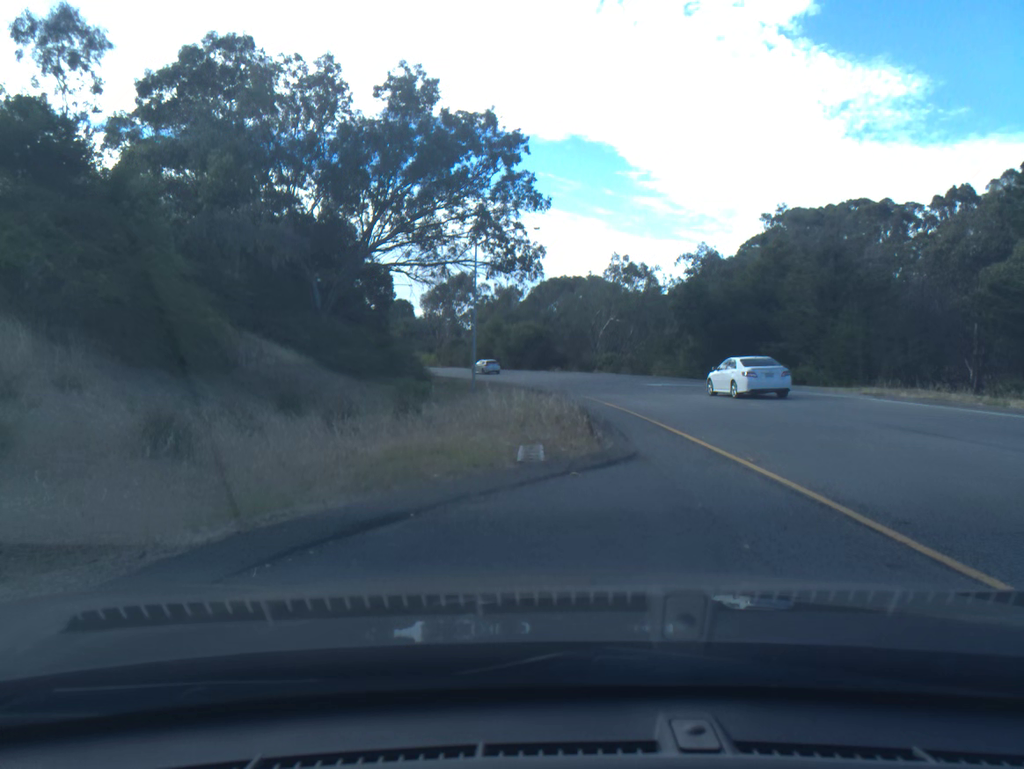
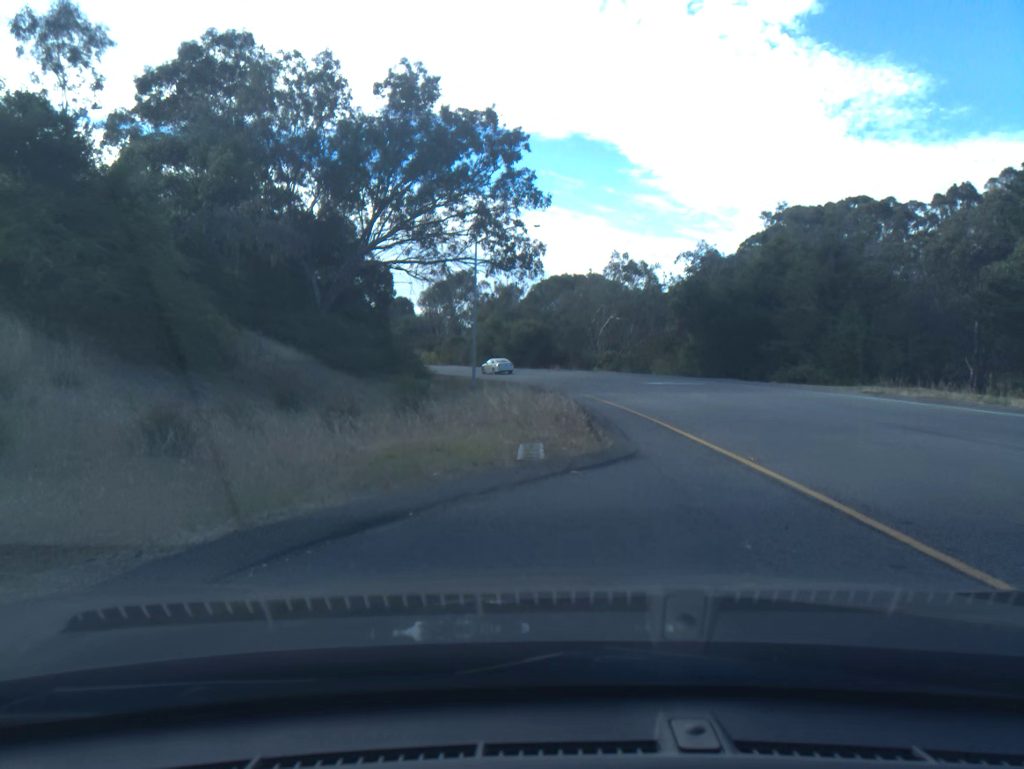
(0.0, +0.1) m; 0°
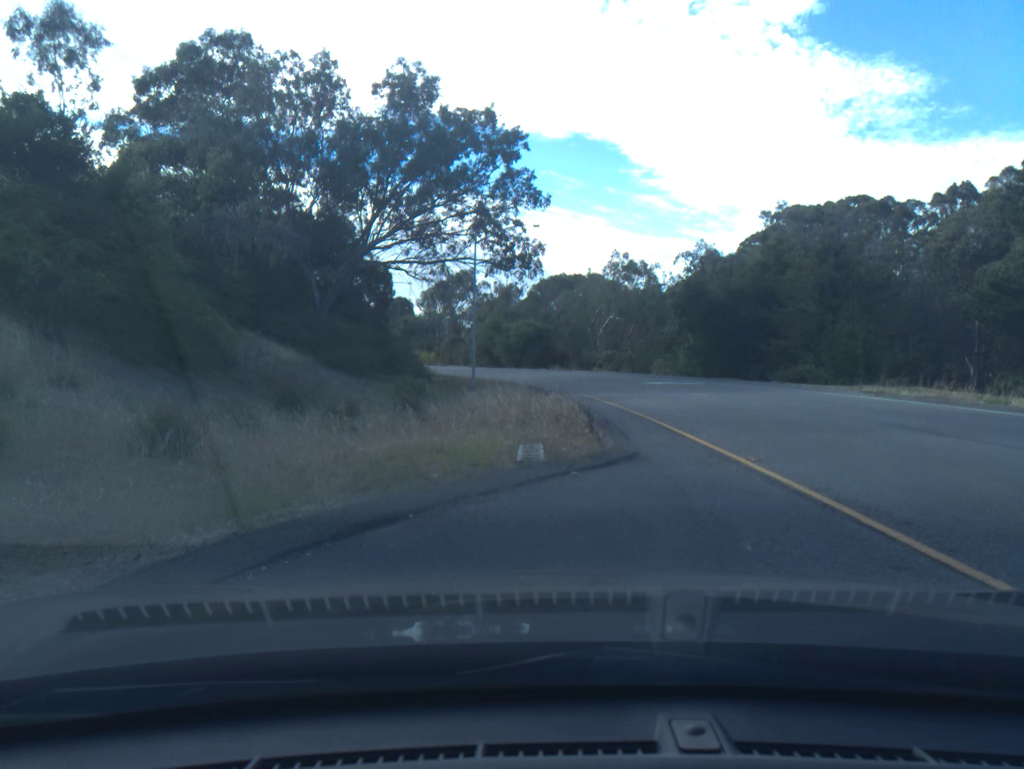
(0.0, 0.0) m; 0°
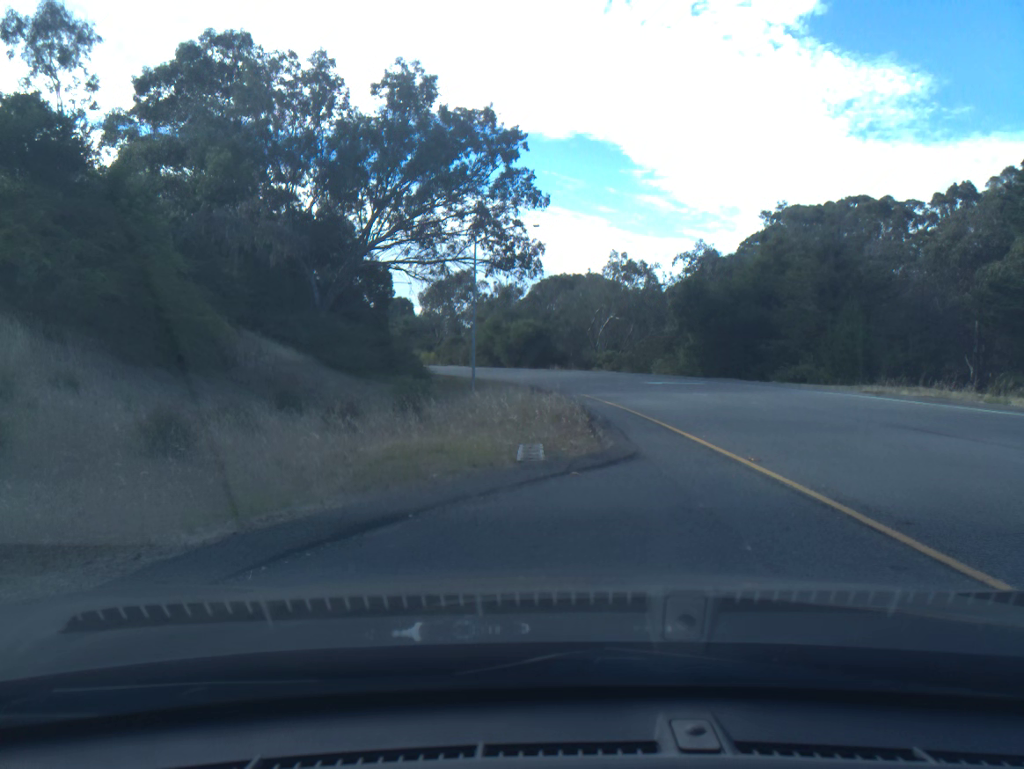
(0.0, 0.0) m; 0°
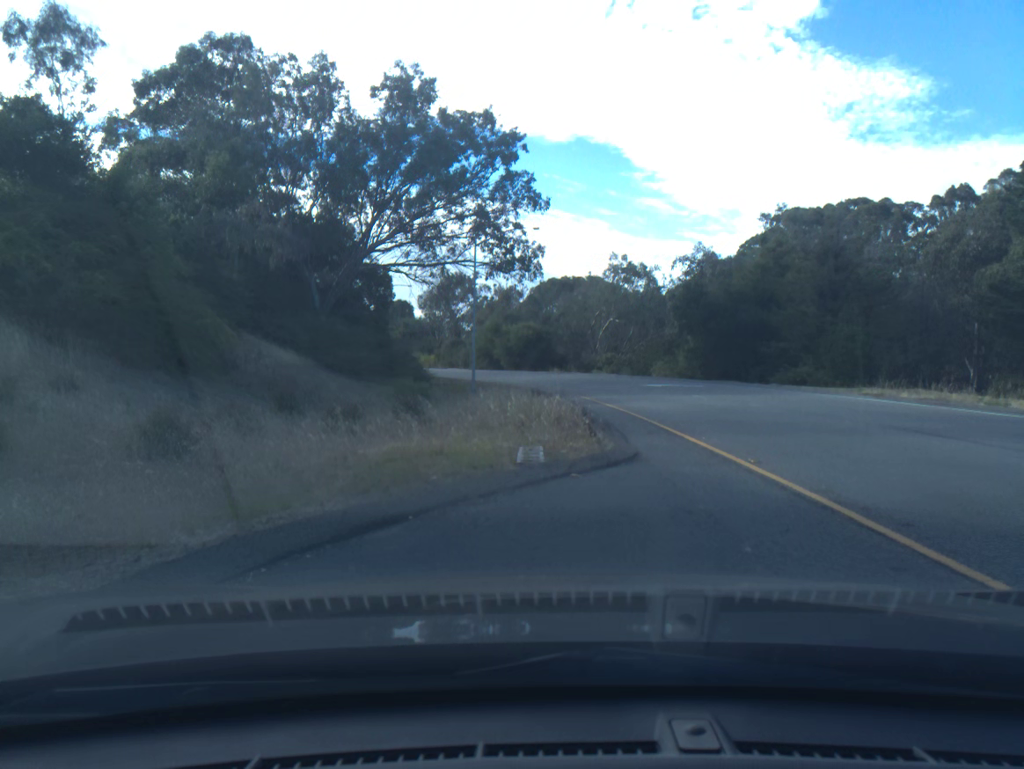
(0.0, 0.0) m; 0°
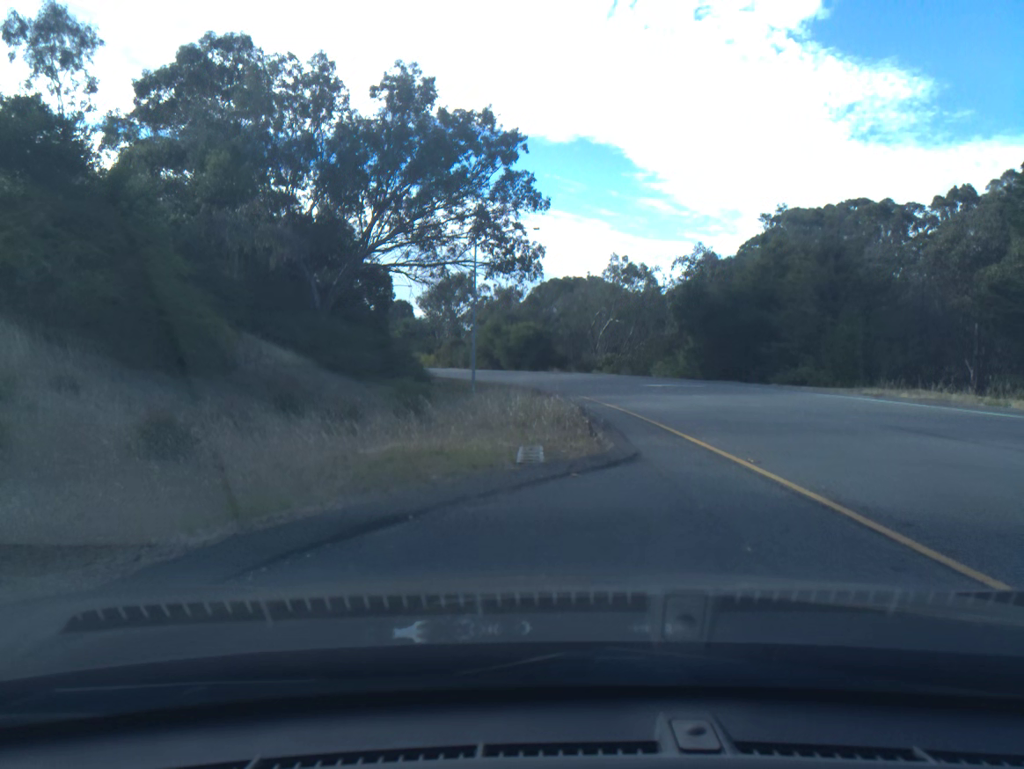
(0.0, 0.0) m; 0°
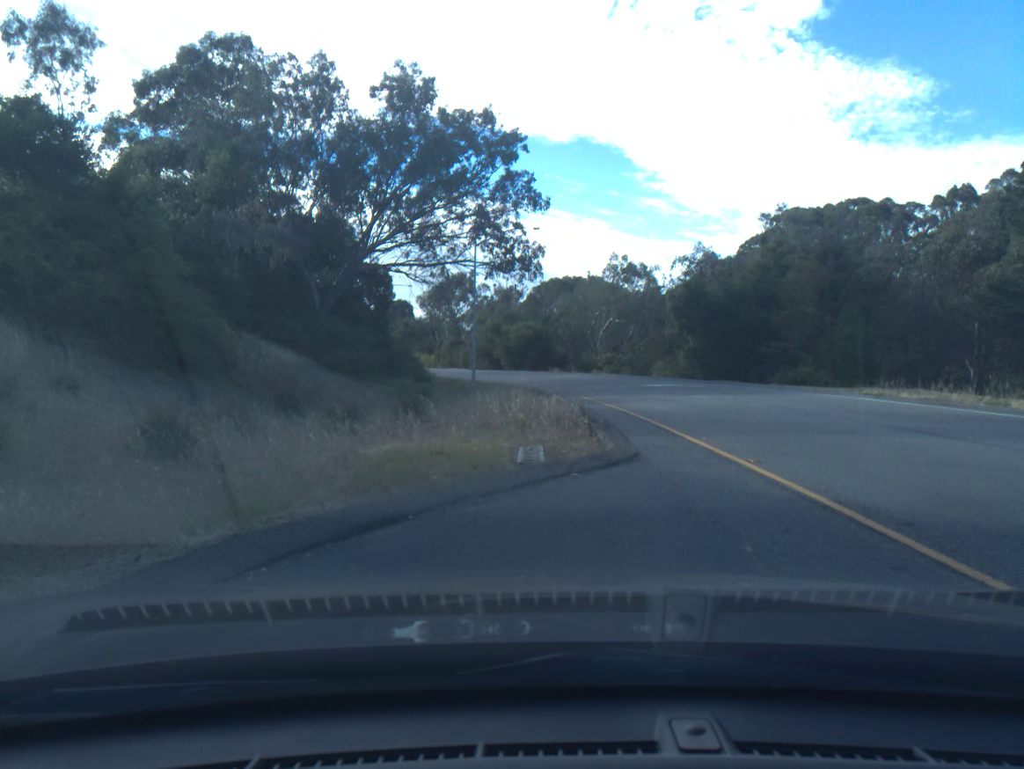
(0.0, 0.0) m; 0°
